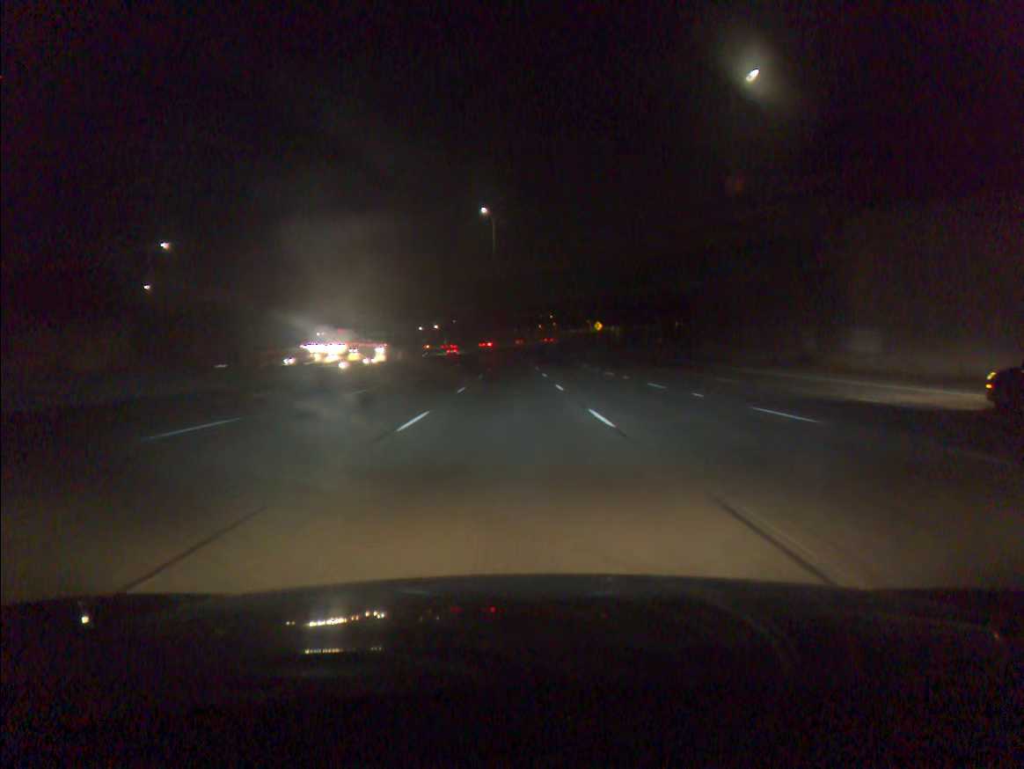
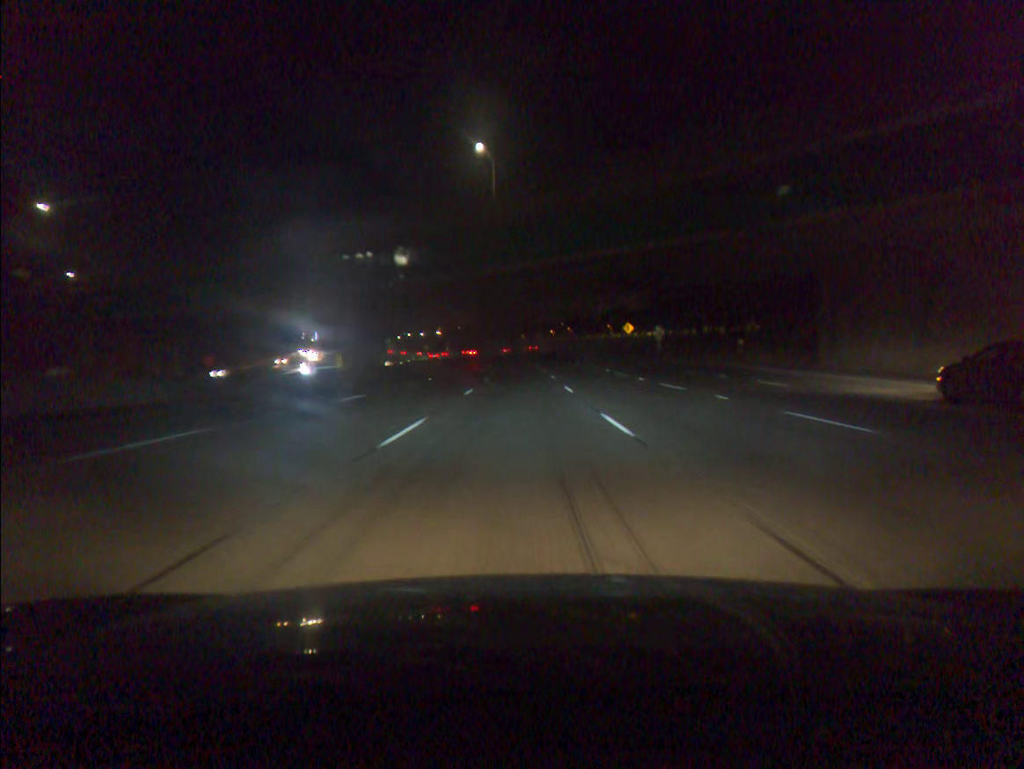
(-0.2, +30.2) m; -1°
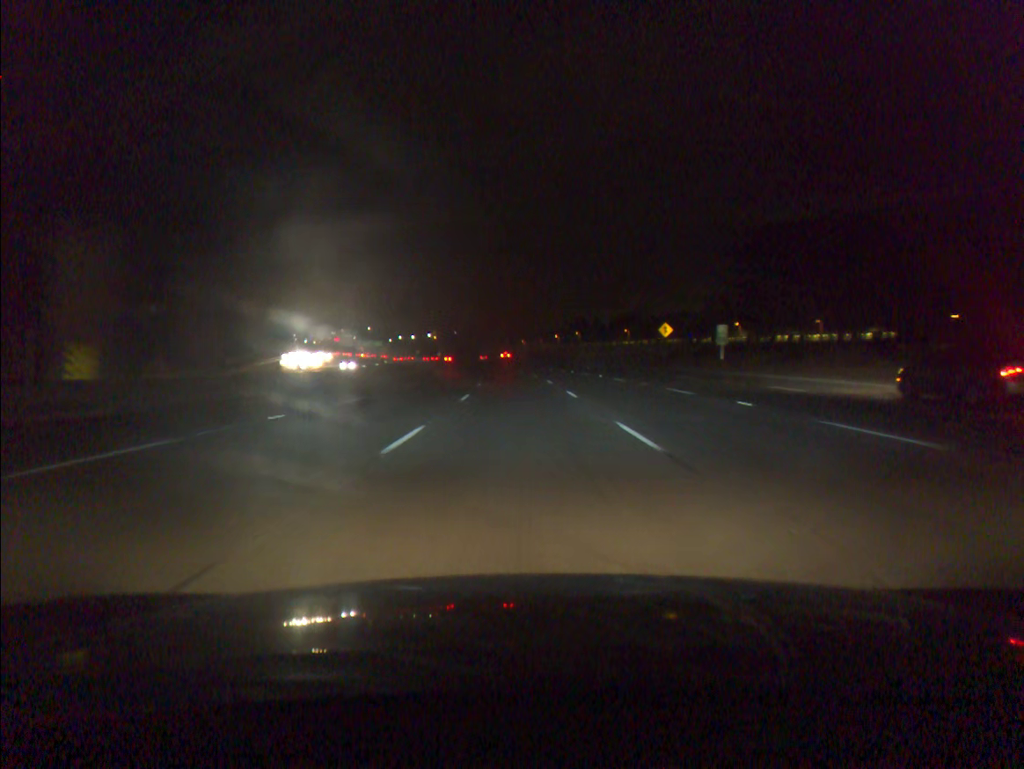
(0.0, +30.0) m; 0°
